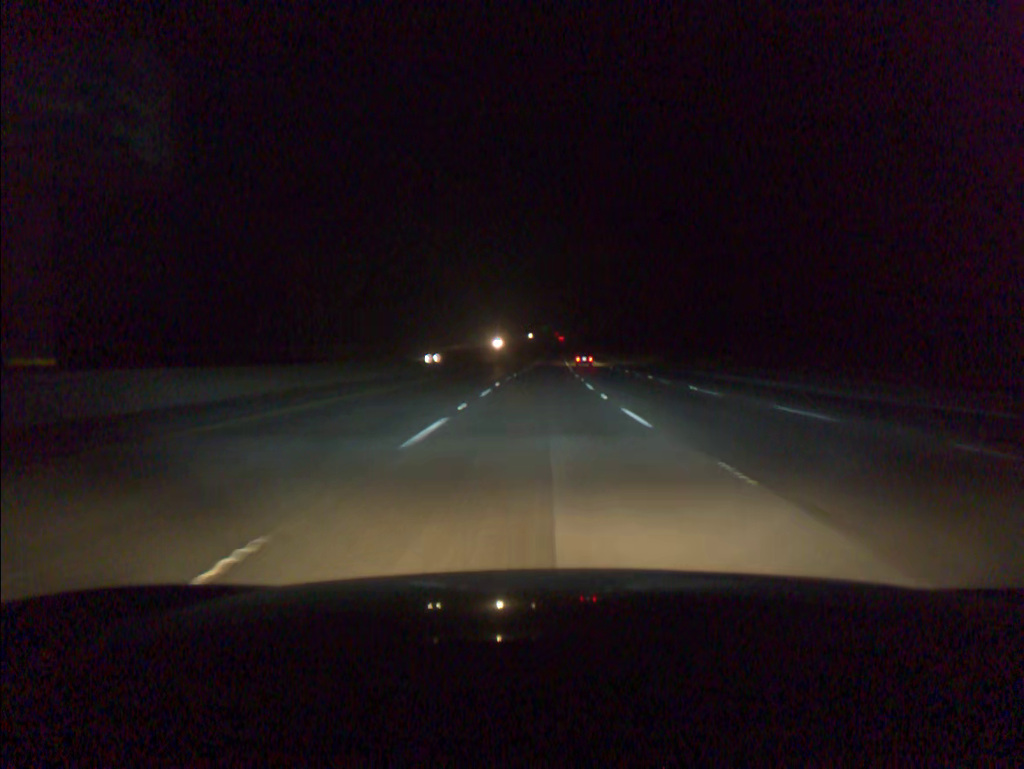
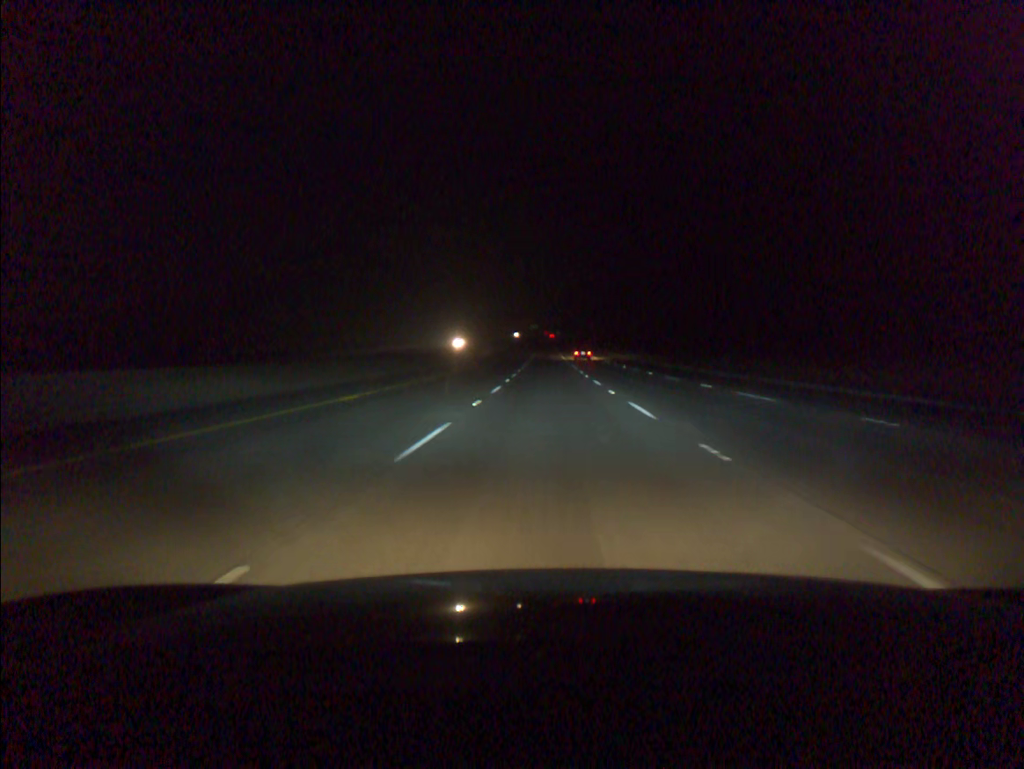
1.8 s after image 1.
(+0.3, +57.2) m; +1°
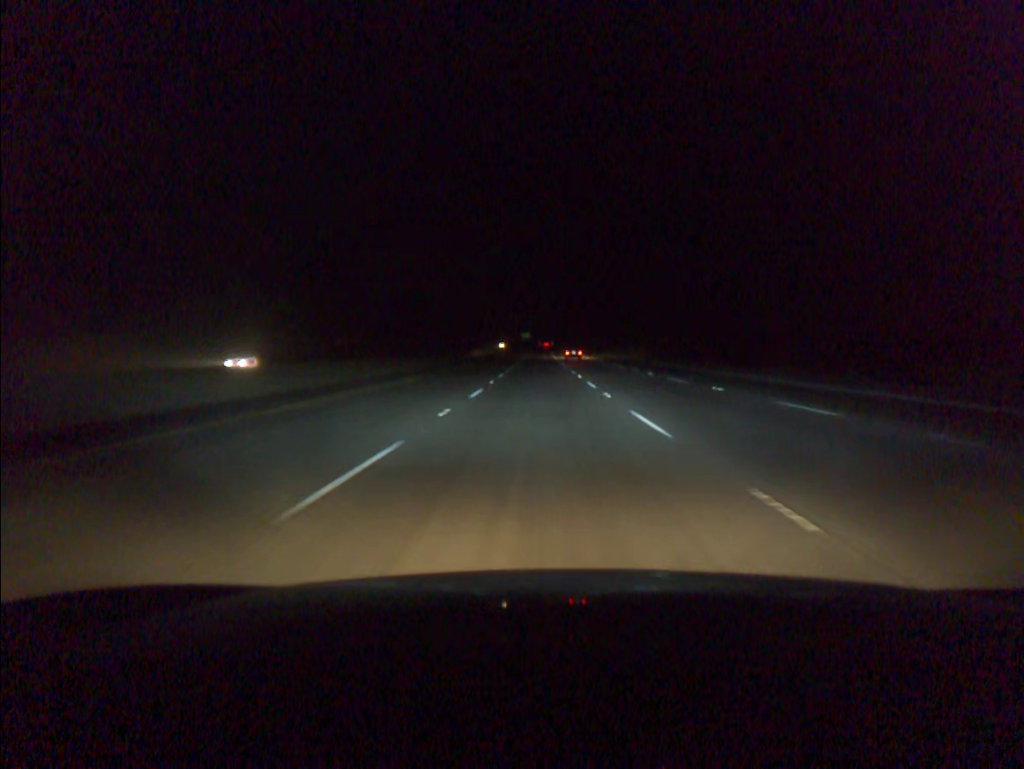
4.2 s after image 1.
(+0.7, +76.0) m; 0°
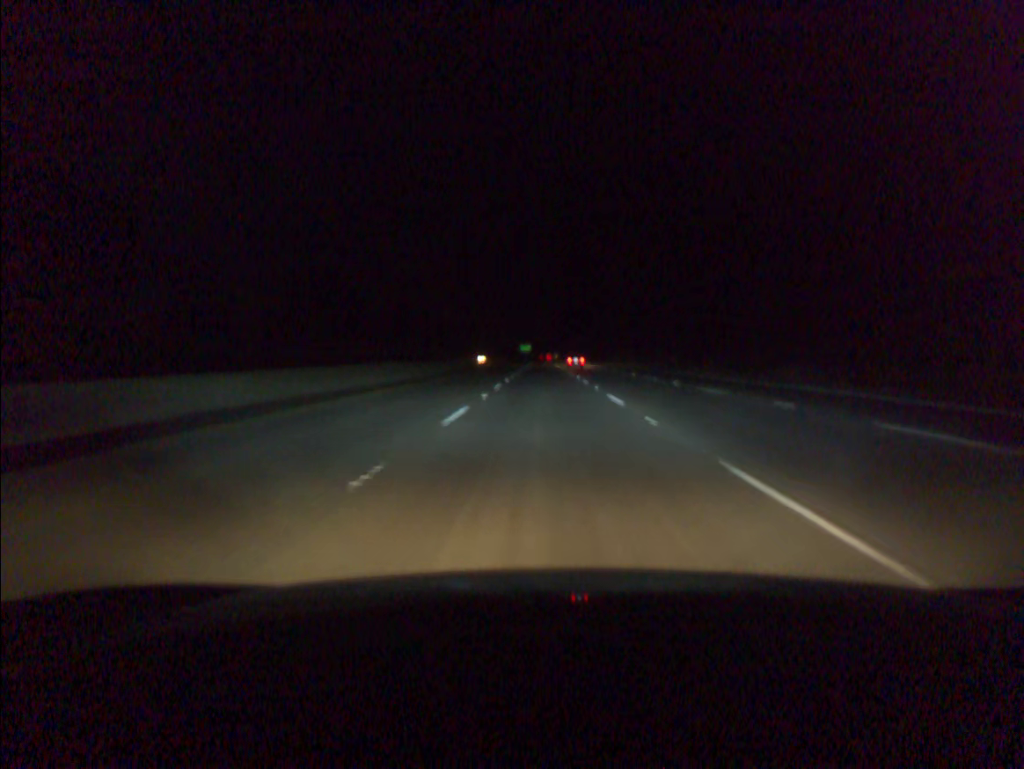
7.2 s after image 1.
(-0.4, +94.3) m; 0°
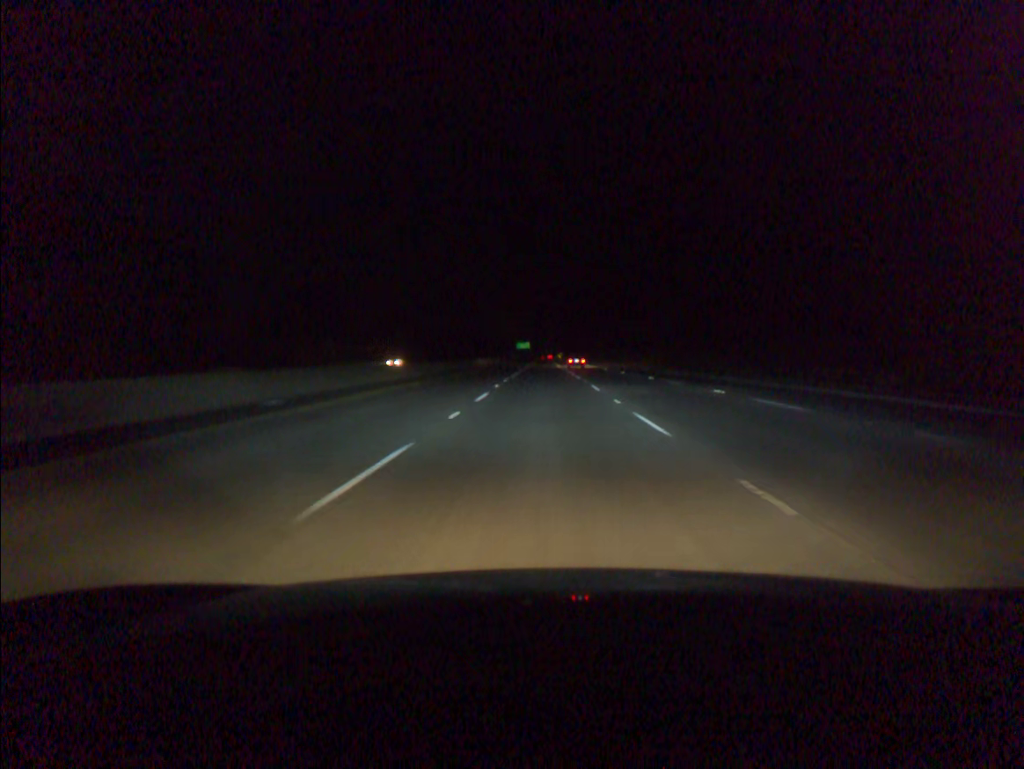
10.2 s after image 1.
(+0.1, +94.7) m; 0°
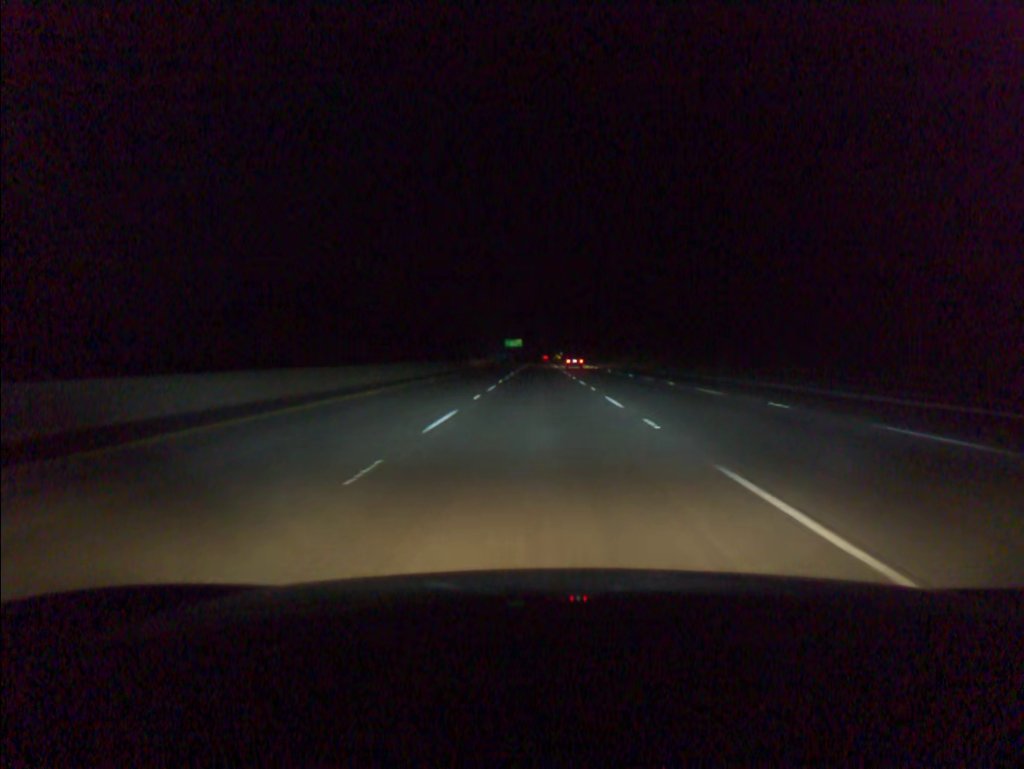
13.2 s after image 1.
(+0.2, +95.3) m; 0°
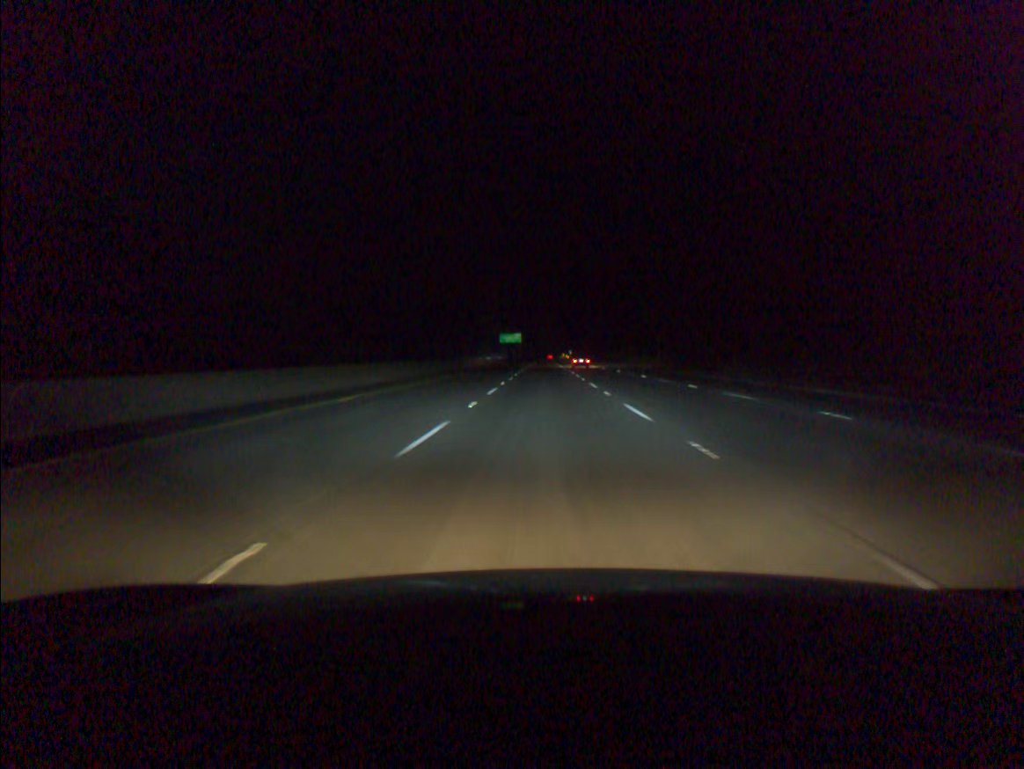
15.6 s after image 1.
(-0.3, +76.3) m; 0°
